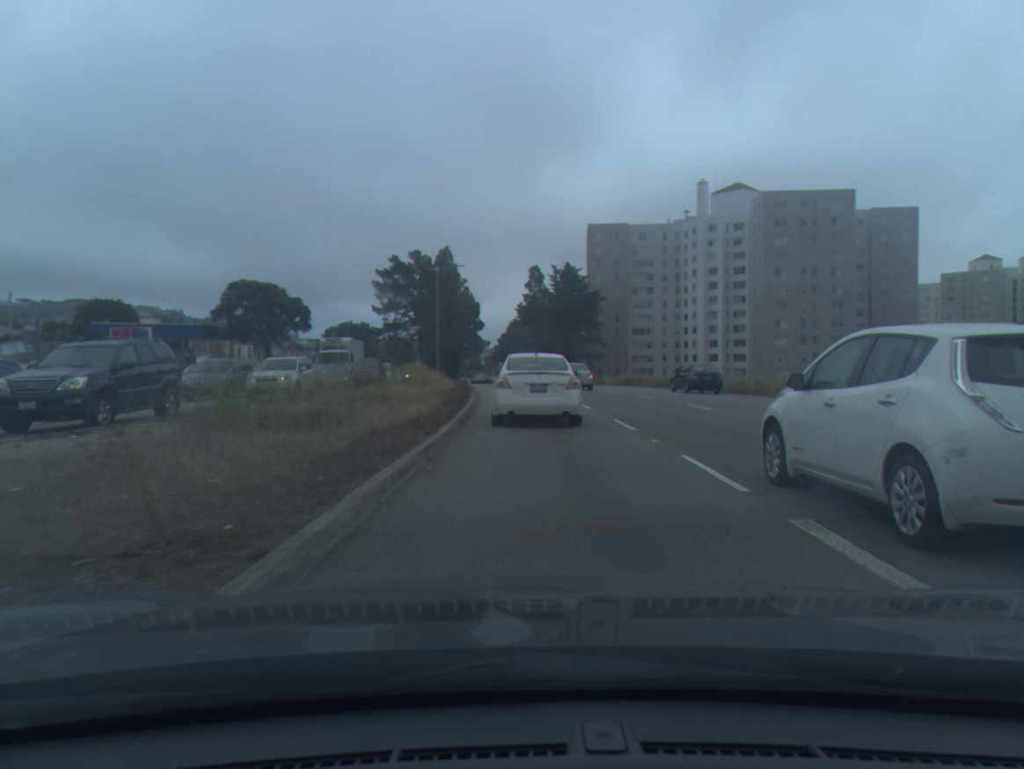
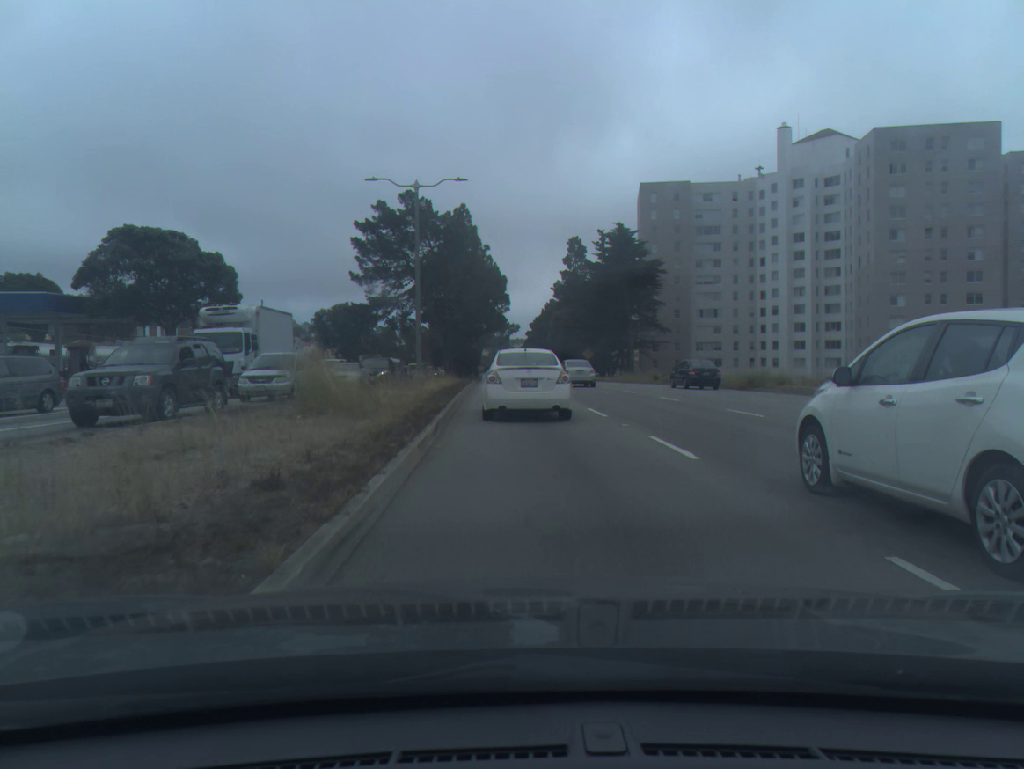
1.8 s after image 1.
(-0.5, +27.1) m; -3°
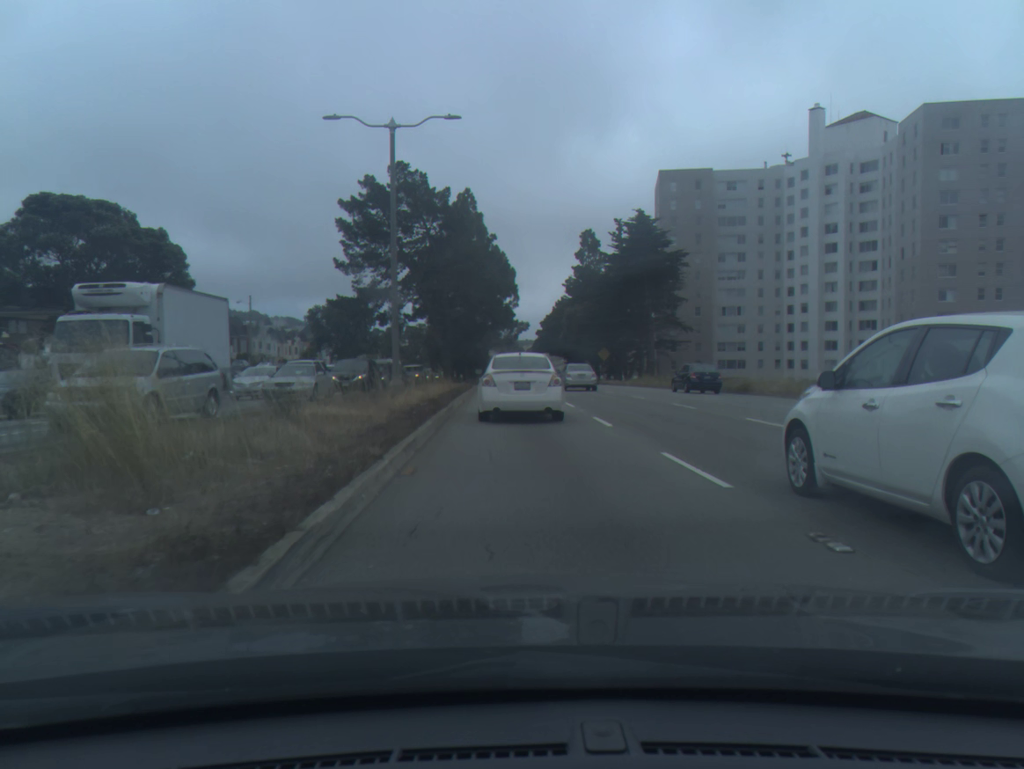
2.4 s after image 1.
(-0.1, +9.3) m; -1°
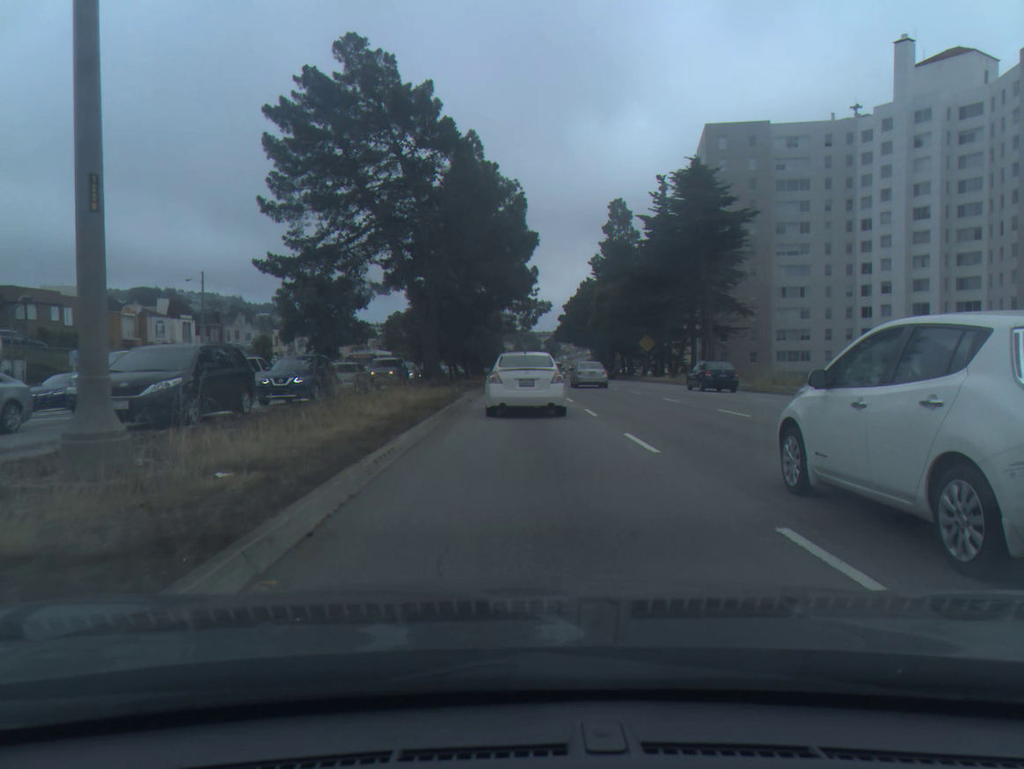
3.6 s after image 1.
(-0.3, +19.5) m; -1°
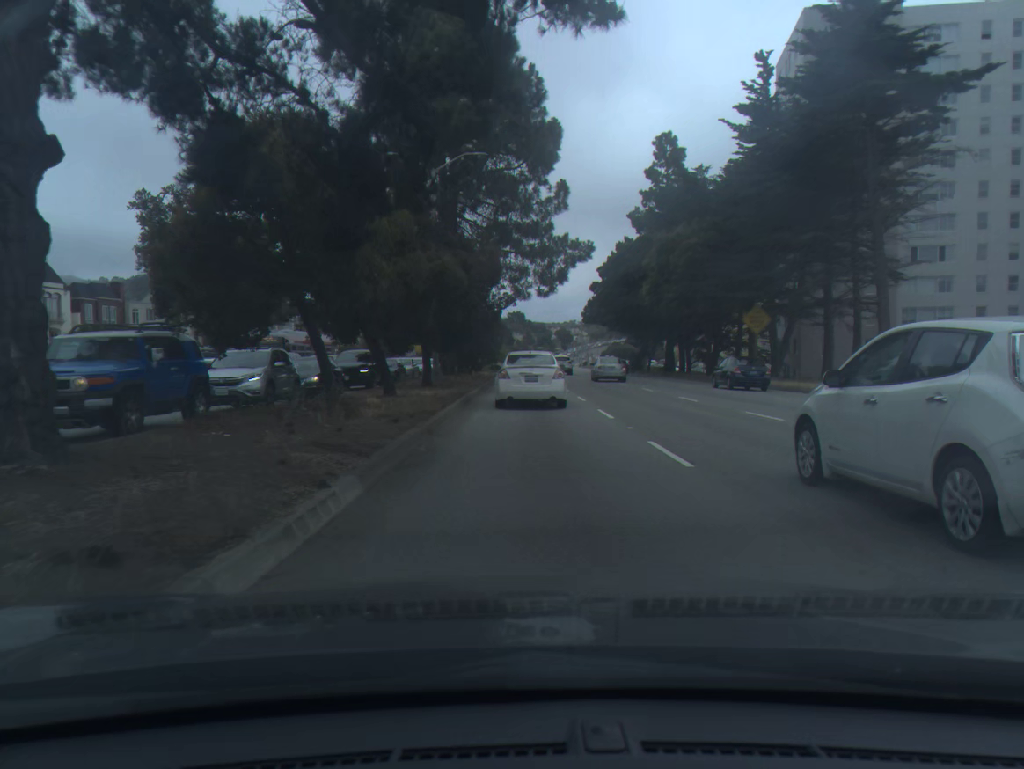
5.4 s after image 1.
(-0.3, +31.1) m; -1°
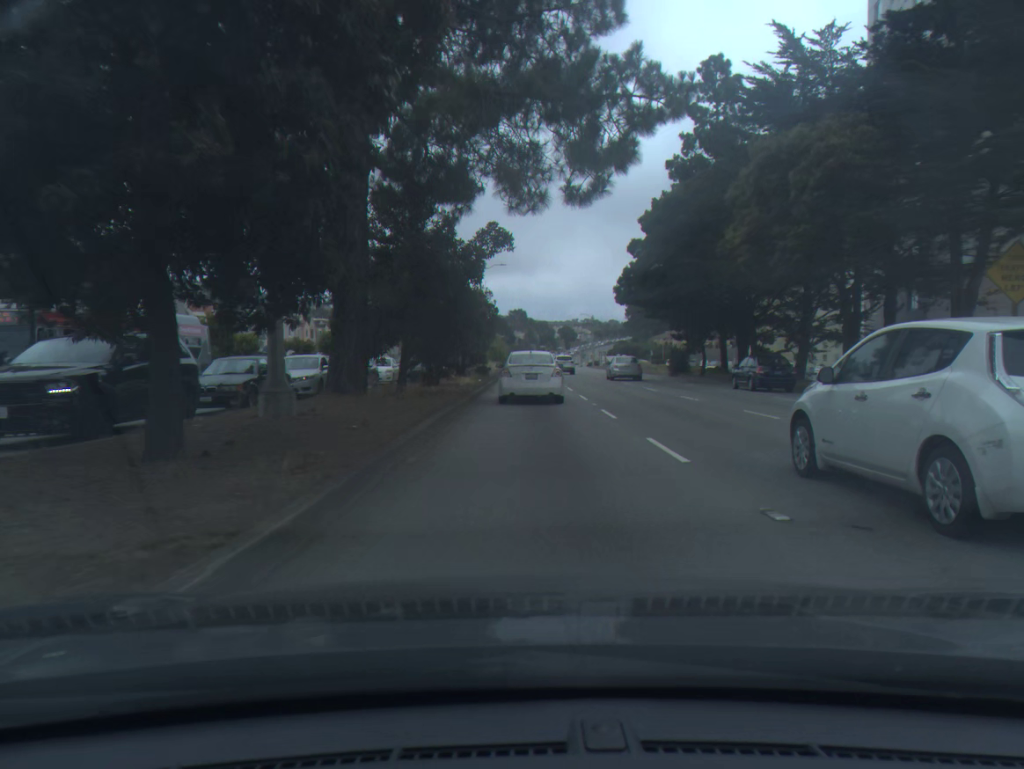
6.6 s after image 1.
(0.0, +22.1) m; 0°
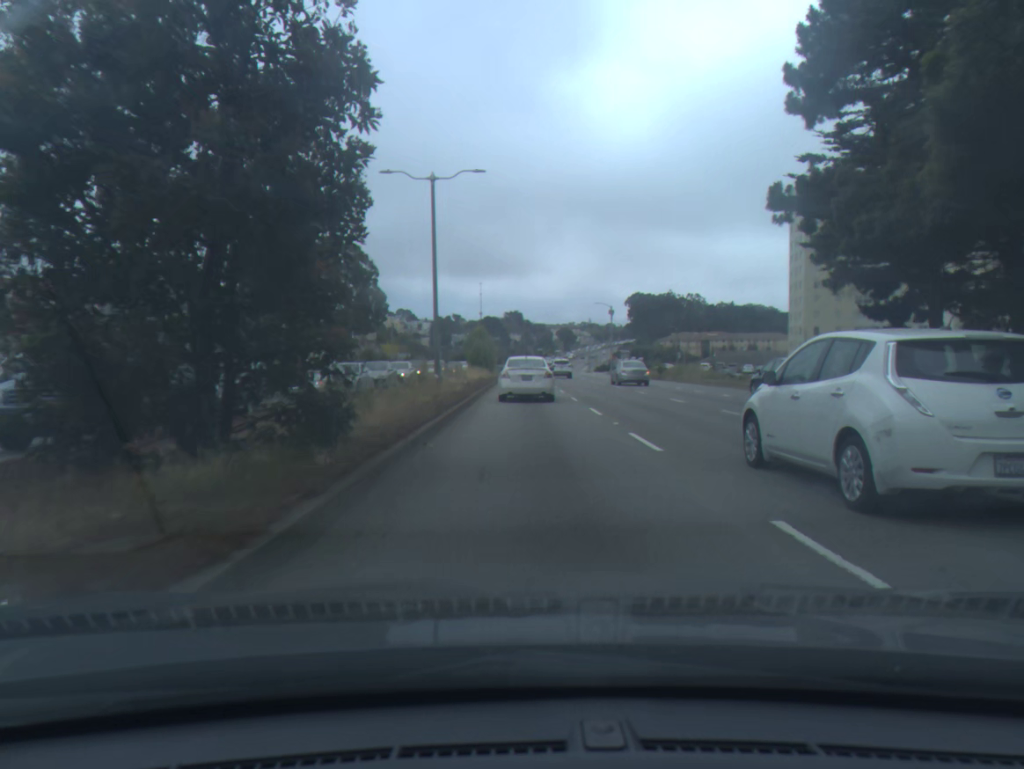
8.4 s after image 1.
(+0.1, +35.2) m; 0°
